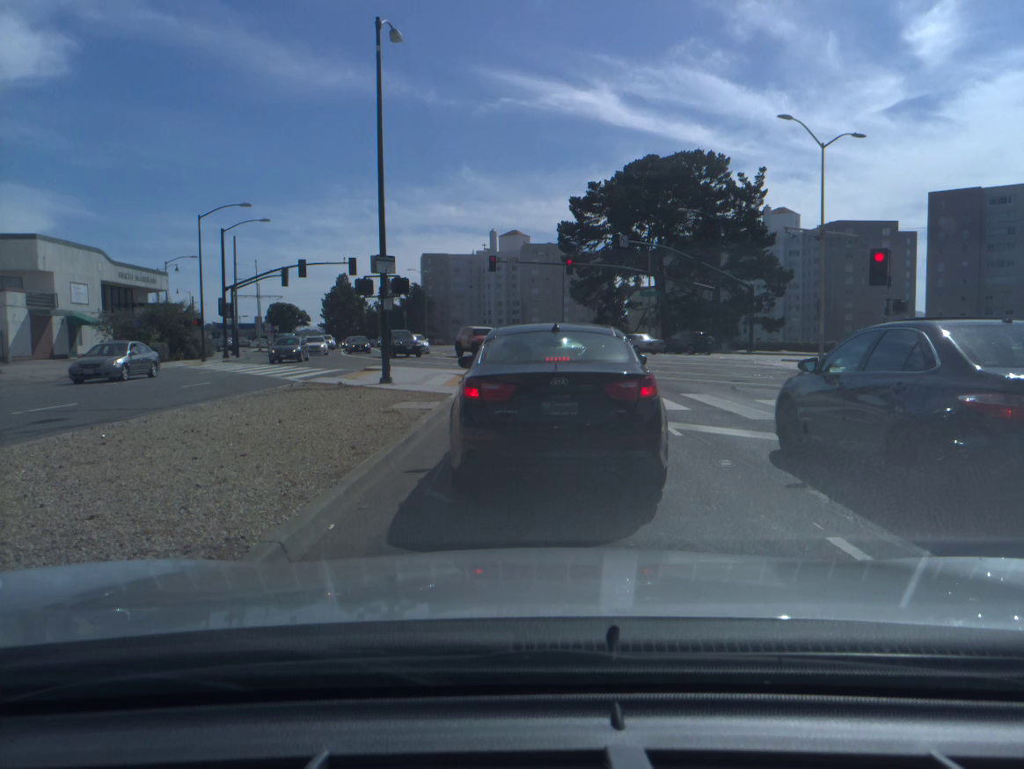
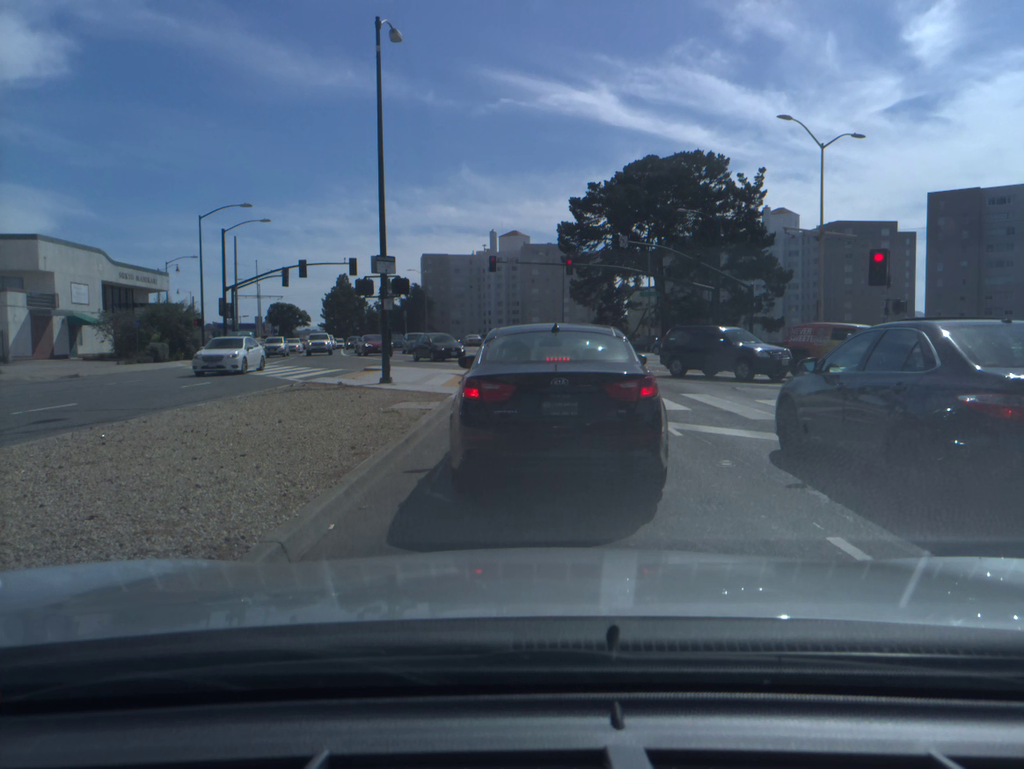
(0.0, 0.0) m; 0°
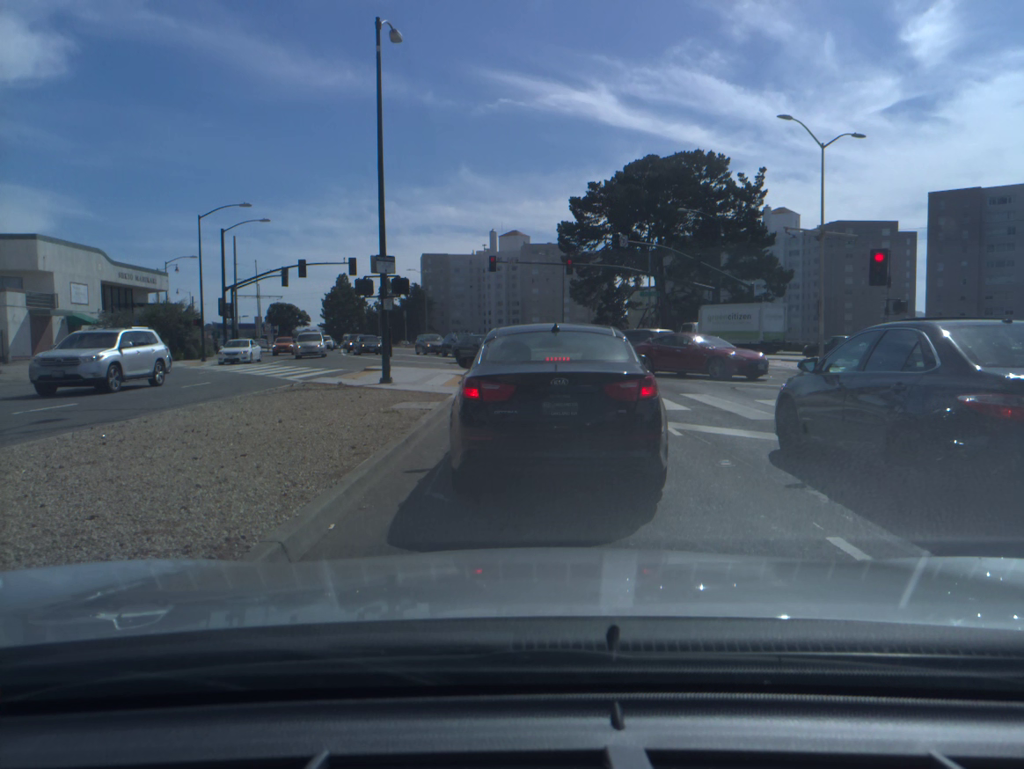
(0.0, 0.0) m; 0°
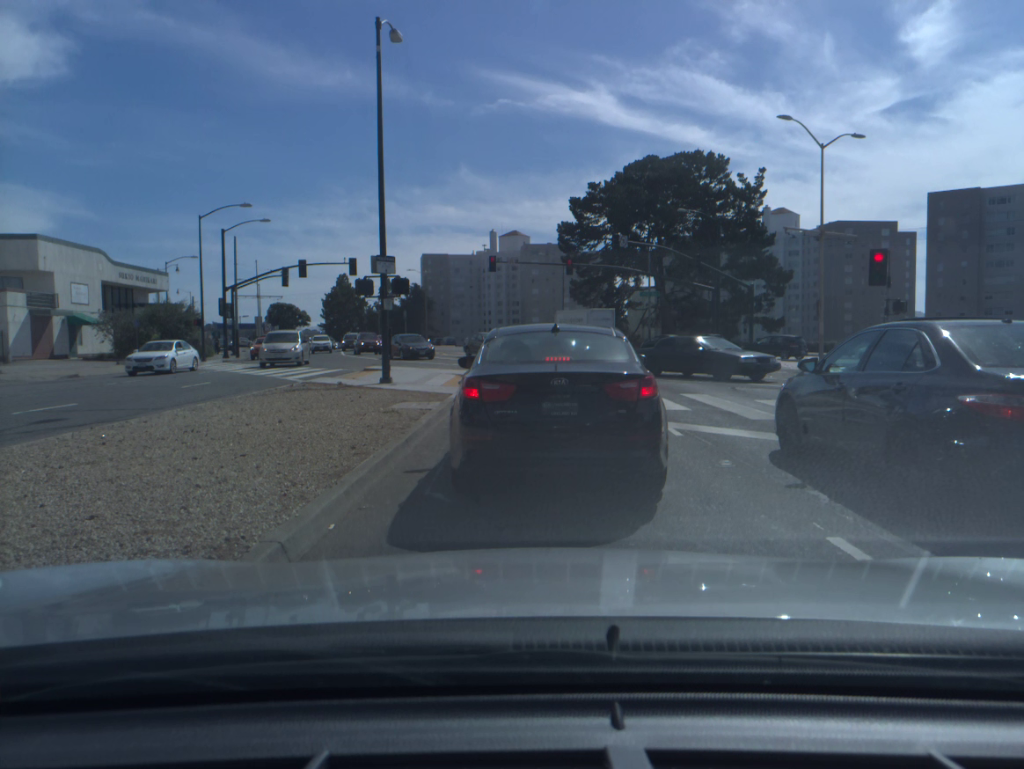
(0.0, 0.0) m; 0°
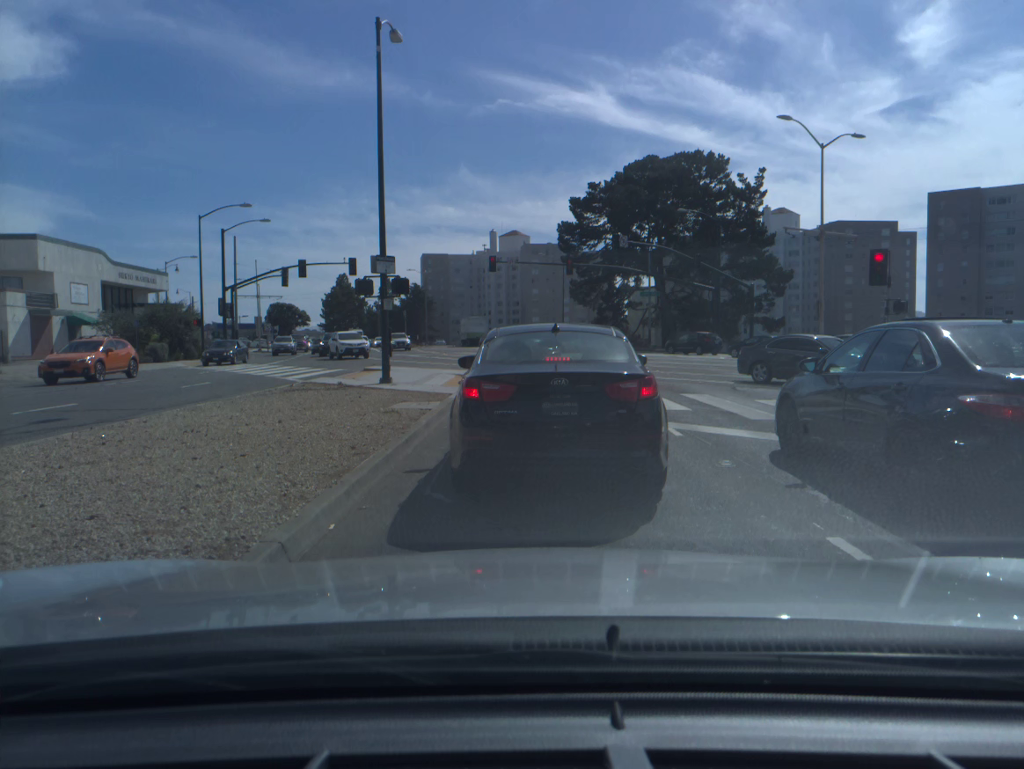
(0.0, 0.0) m; 0°
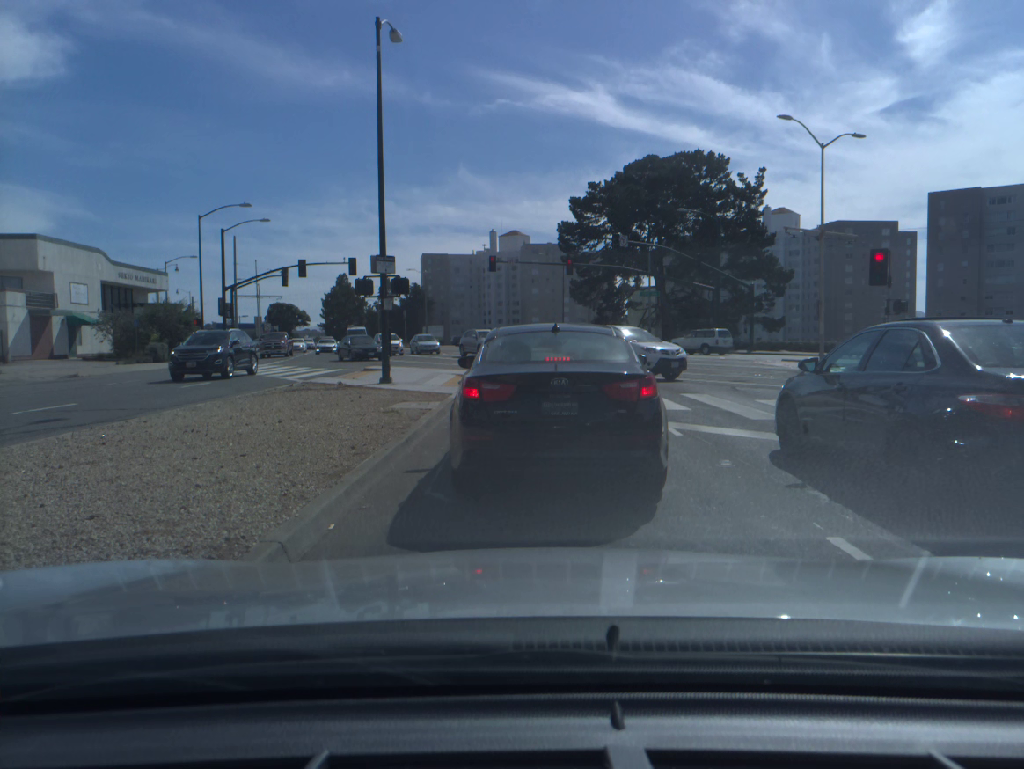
(0.0, 0.0) m; 0°
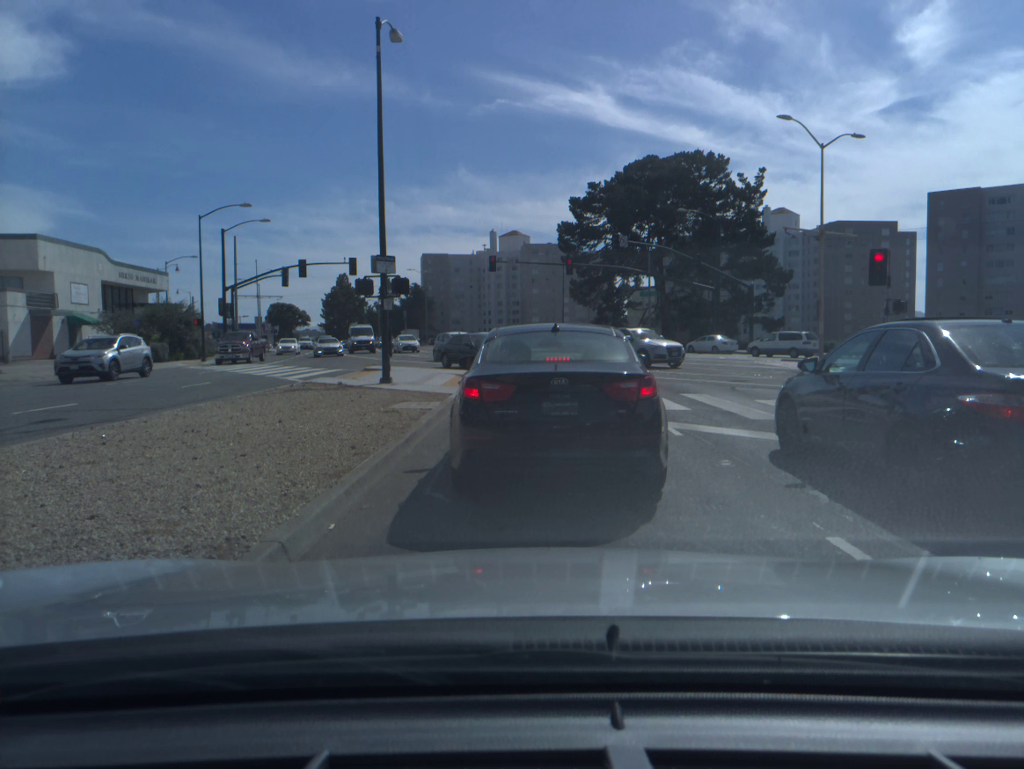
(0.0, 0.0) m; 0°
